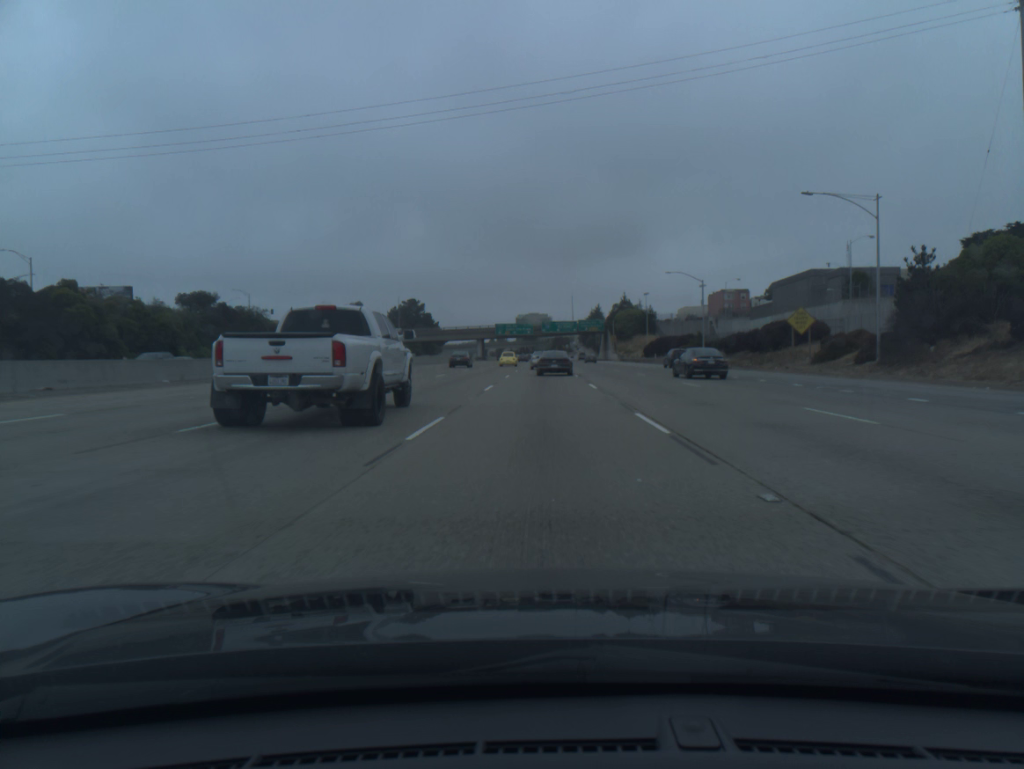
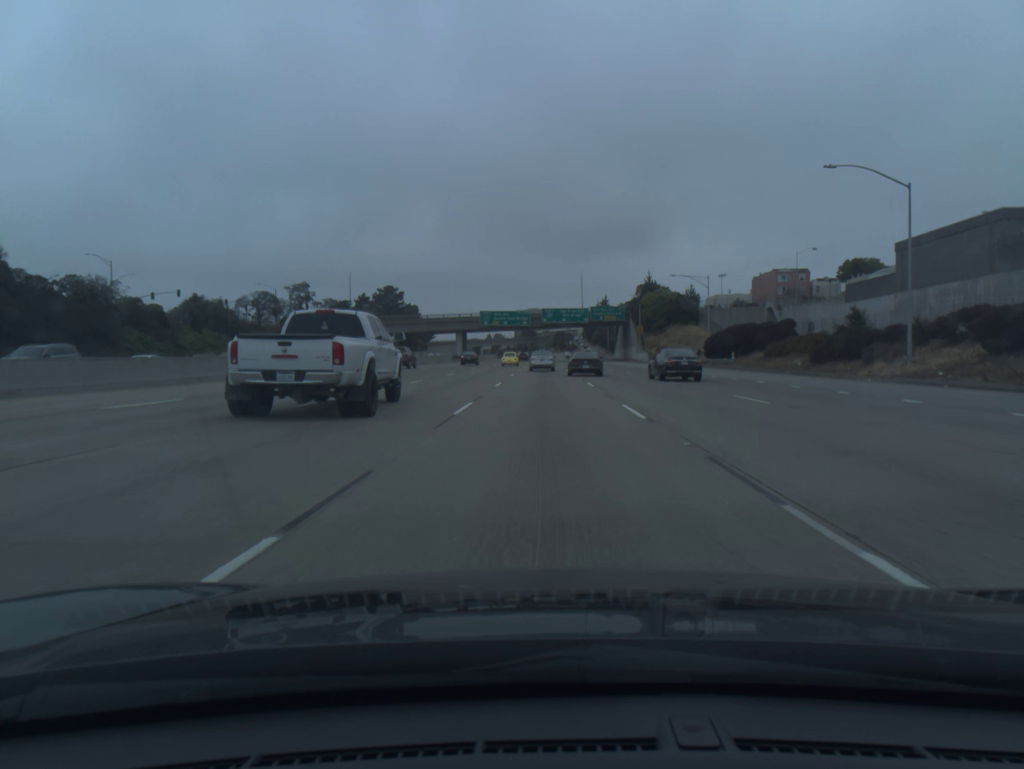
(-0.1, +52.2) m; 0°
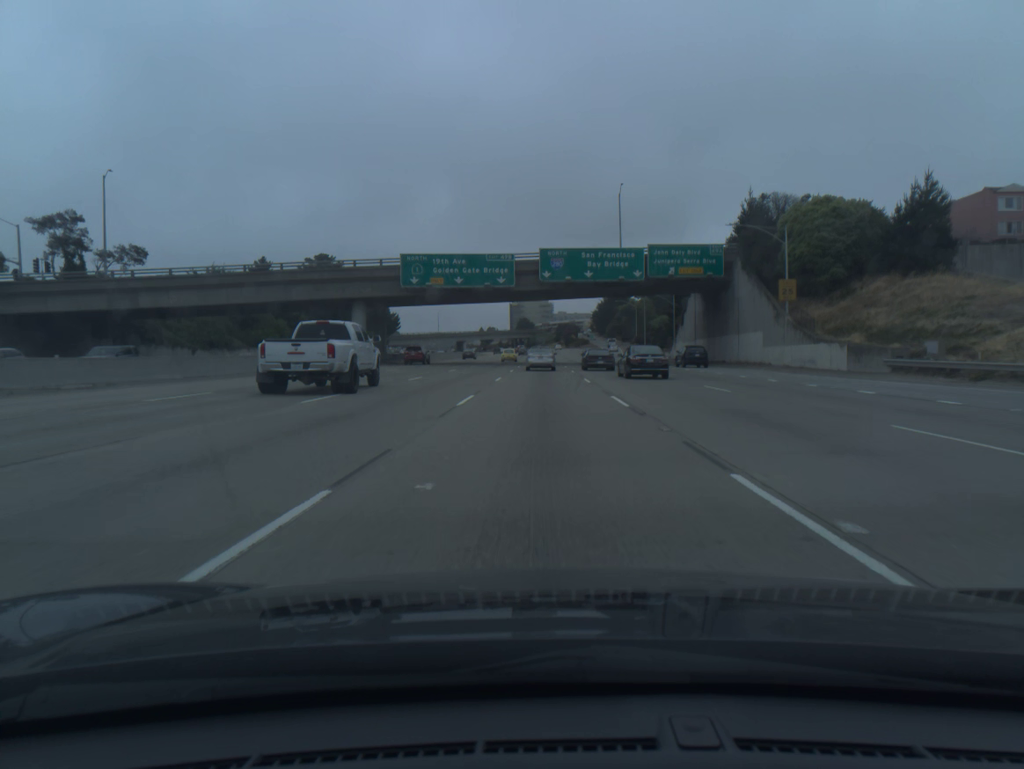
(+0.1, +83.7) m; 0°
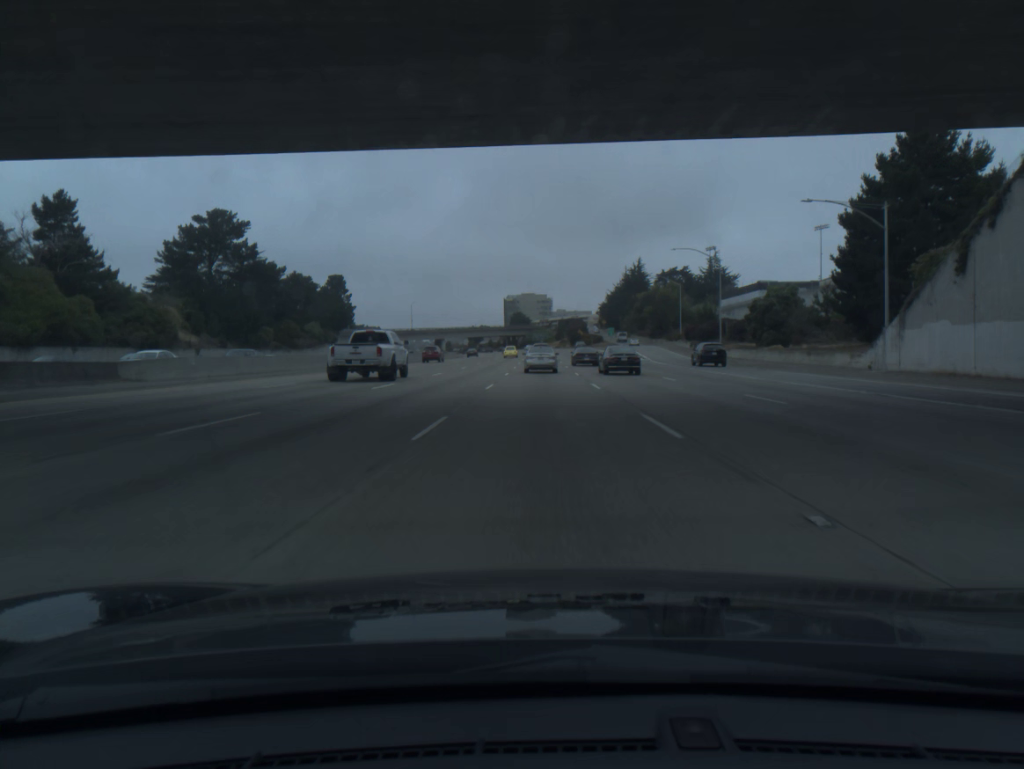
(-0.1, +63.6) m; 0°
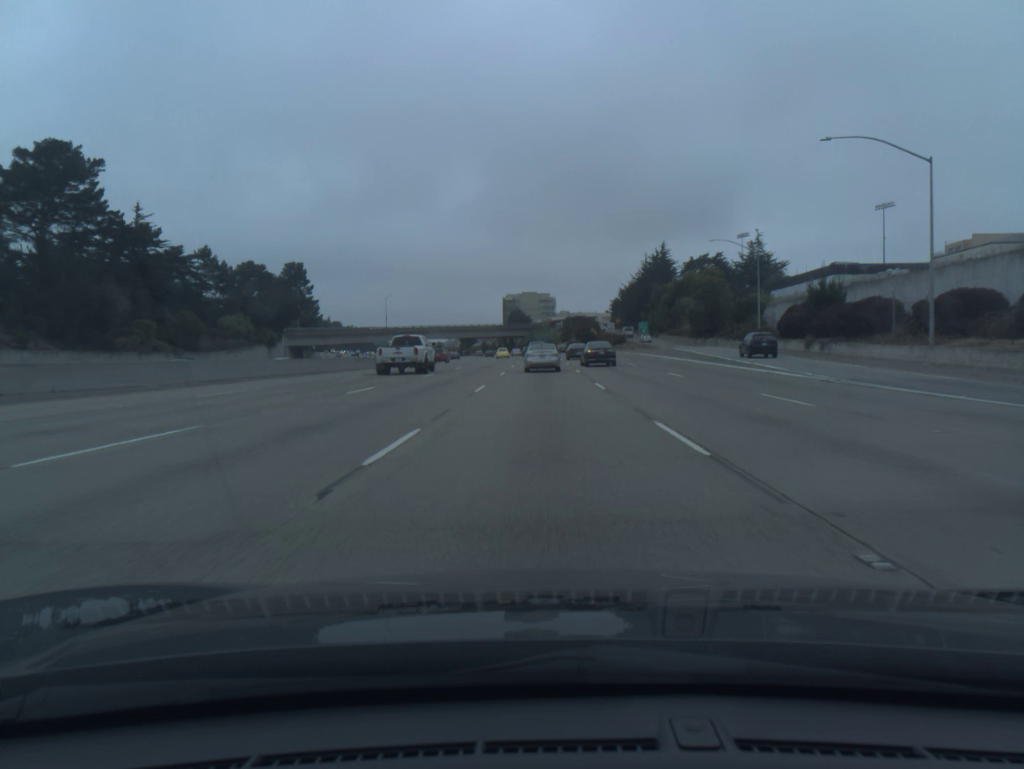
(0.0, +45.6) m; 0°
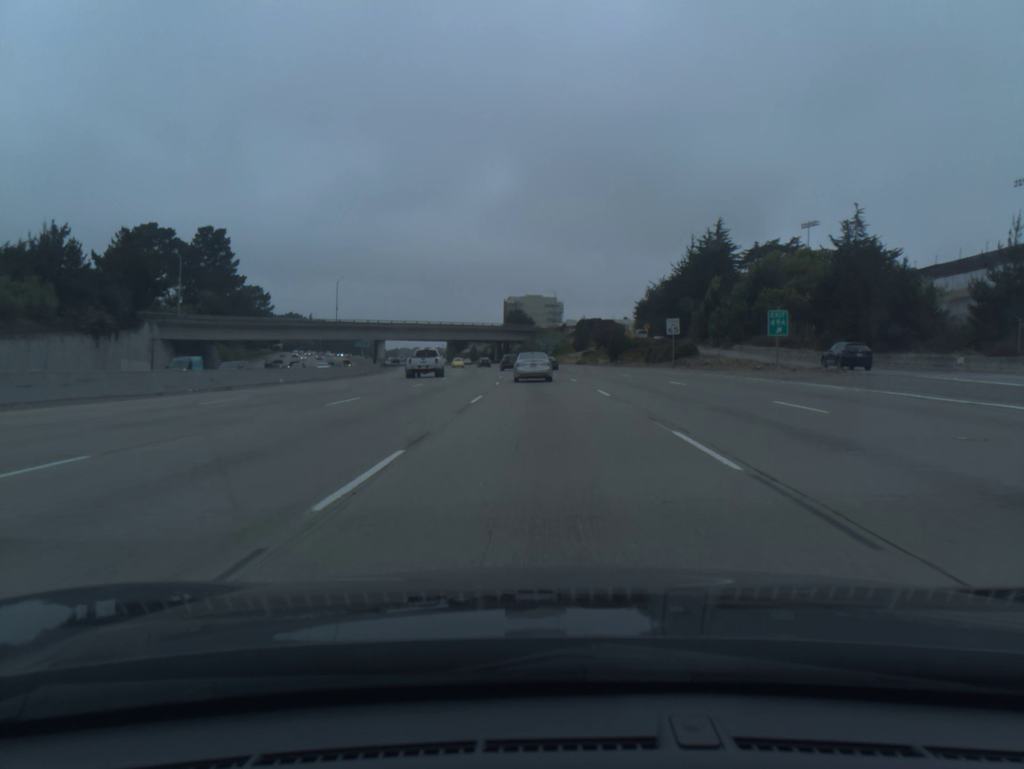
(-0.3, +59.4) m; 0°
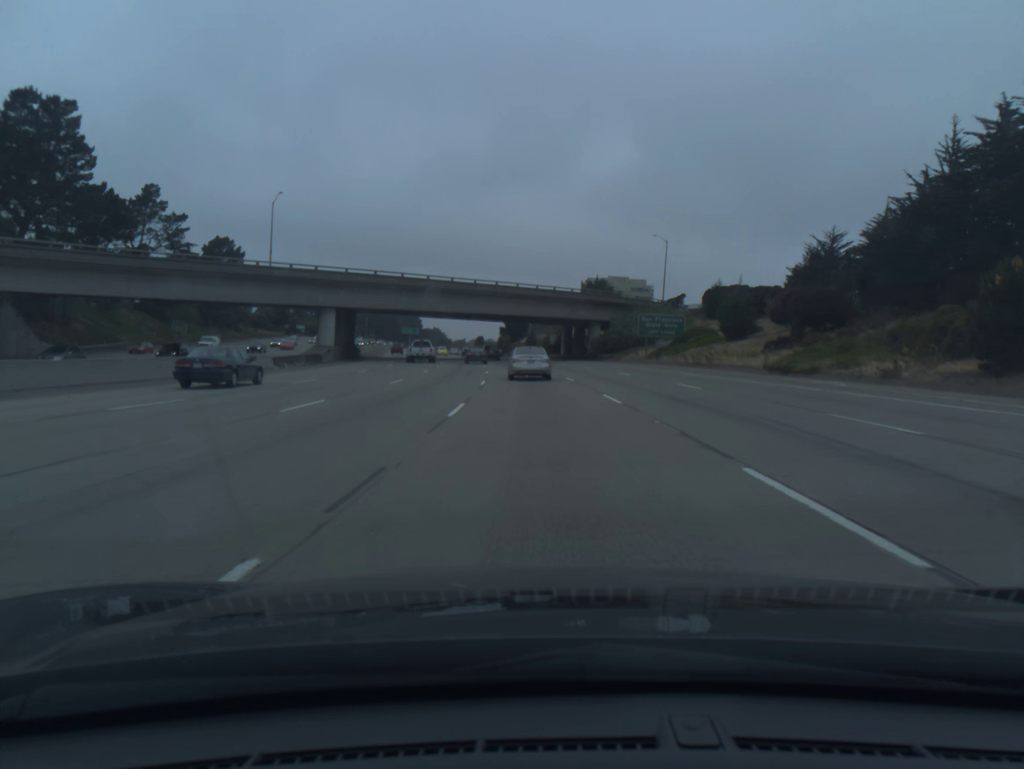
(-2.6, +76.1) m; -5°
